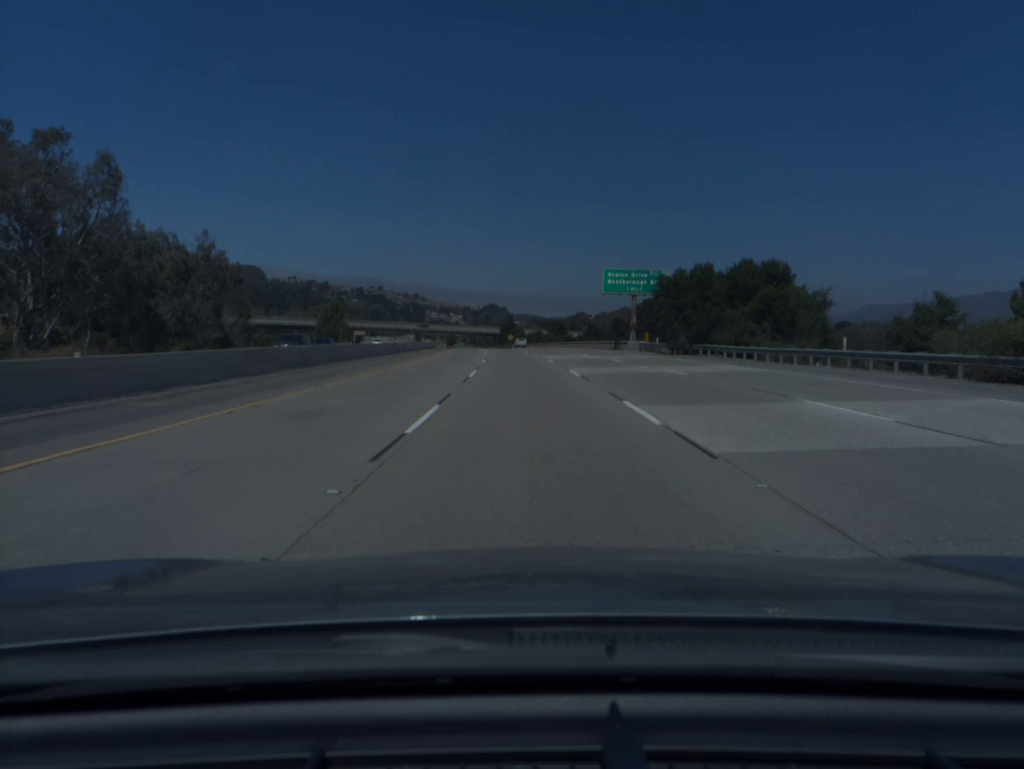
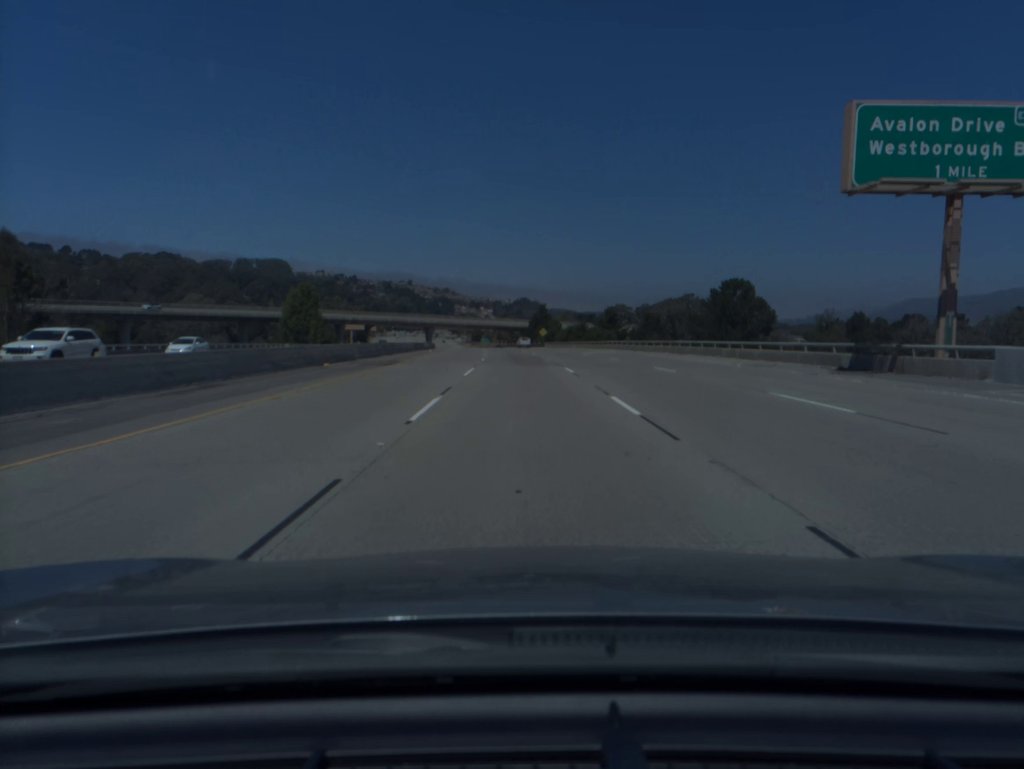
(-1.0, +57.0) m; -2°
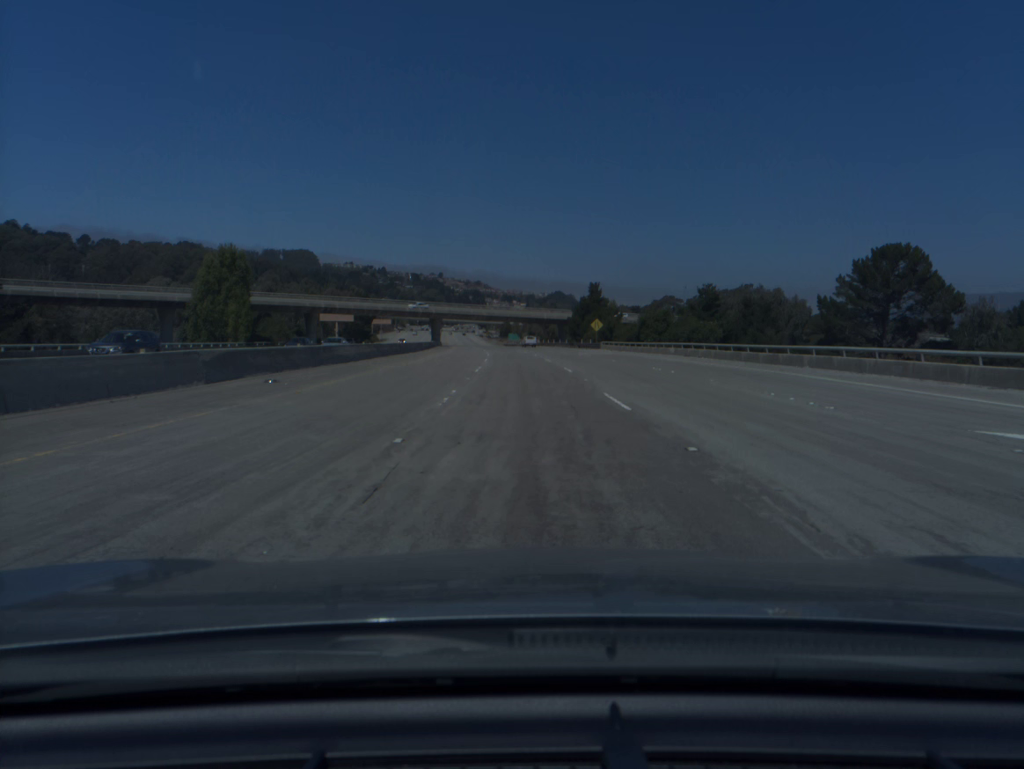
(-1.1, +56.9) m; -2°
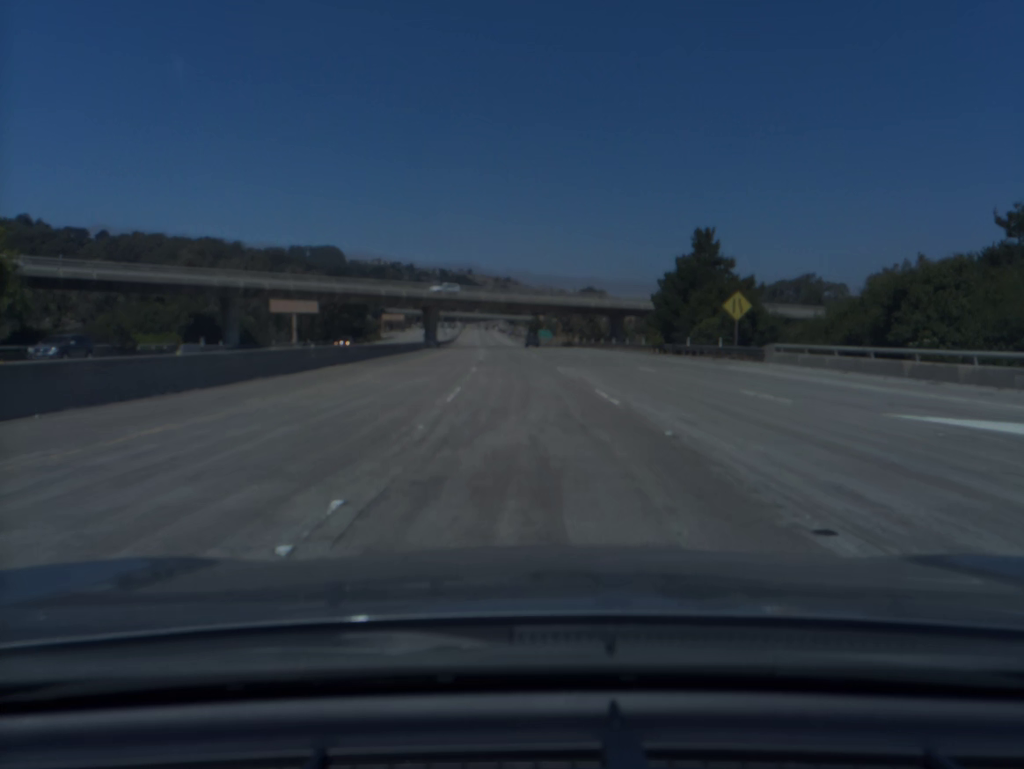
(-1.0, +56.9) m; -2°
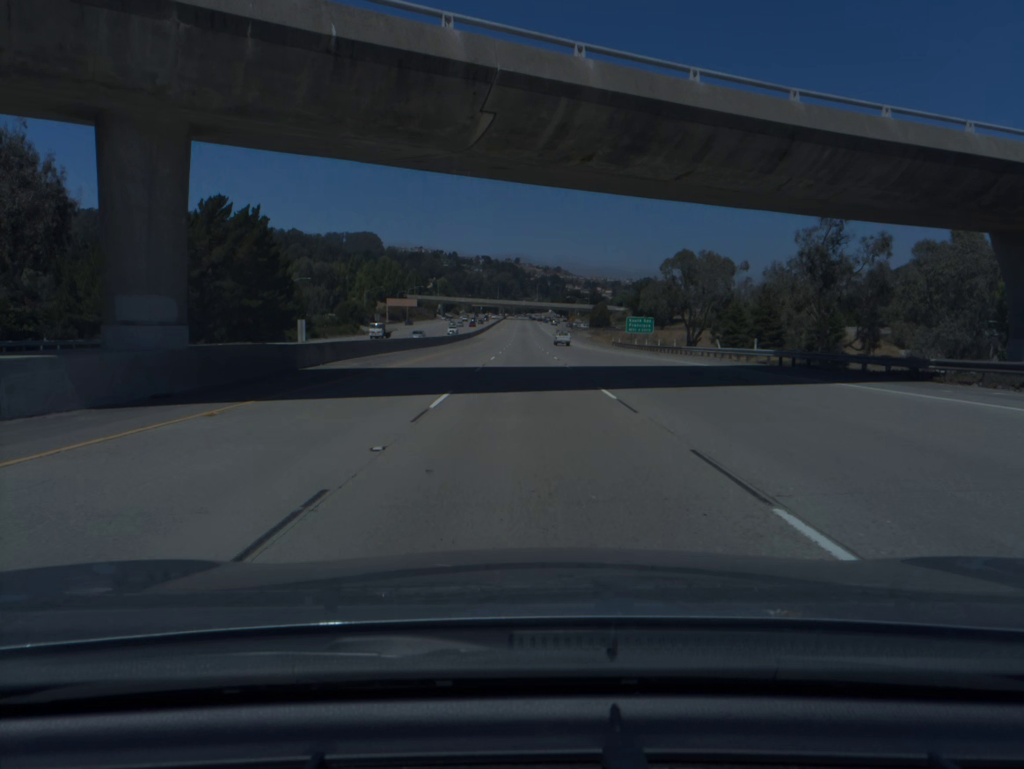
(-3.3, +94.7) m; -4°
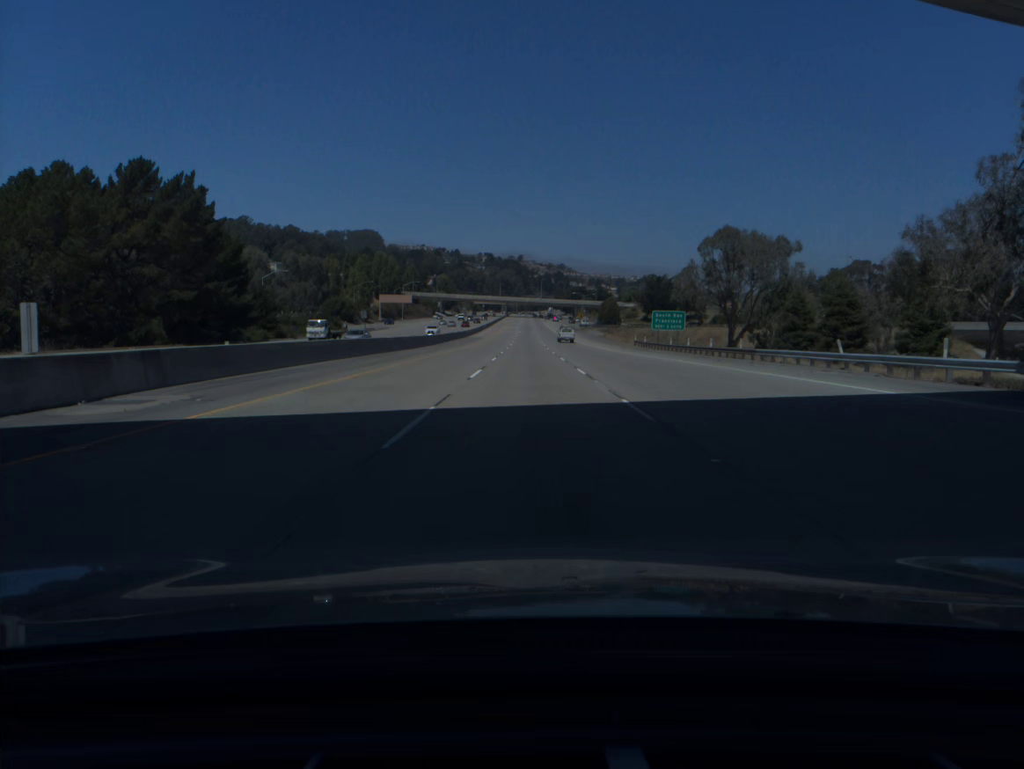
(0.0, +18.9) m; 0°
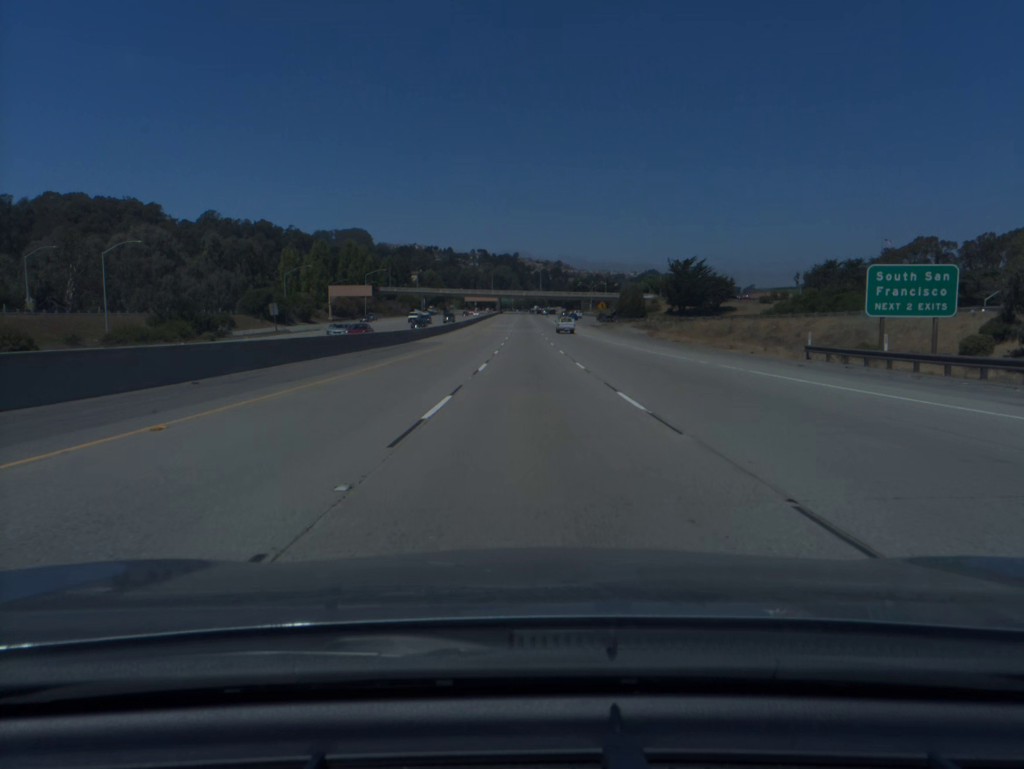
(0.0, +56.6) m; 0°
